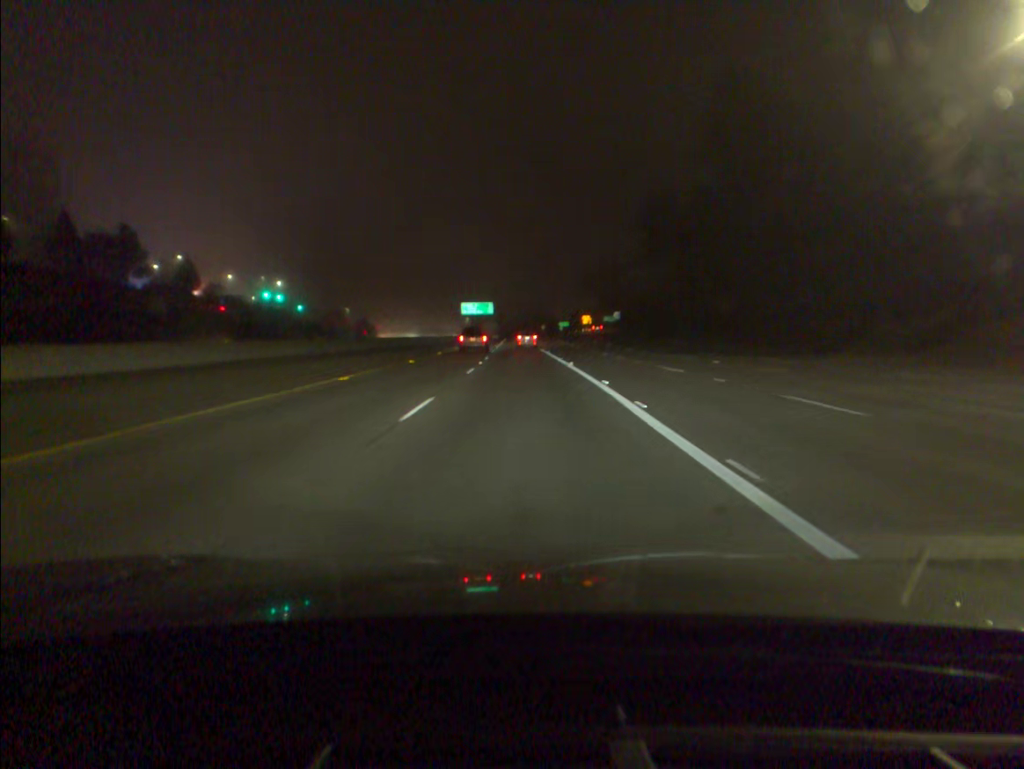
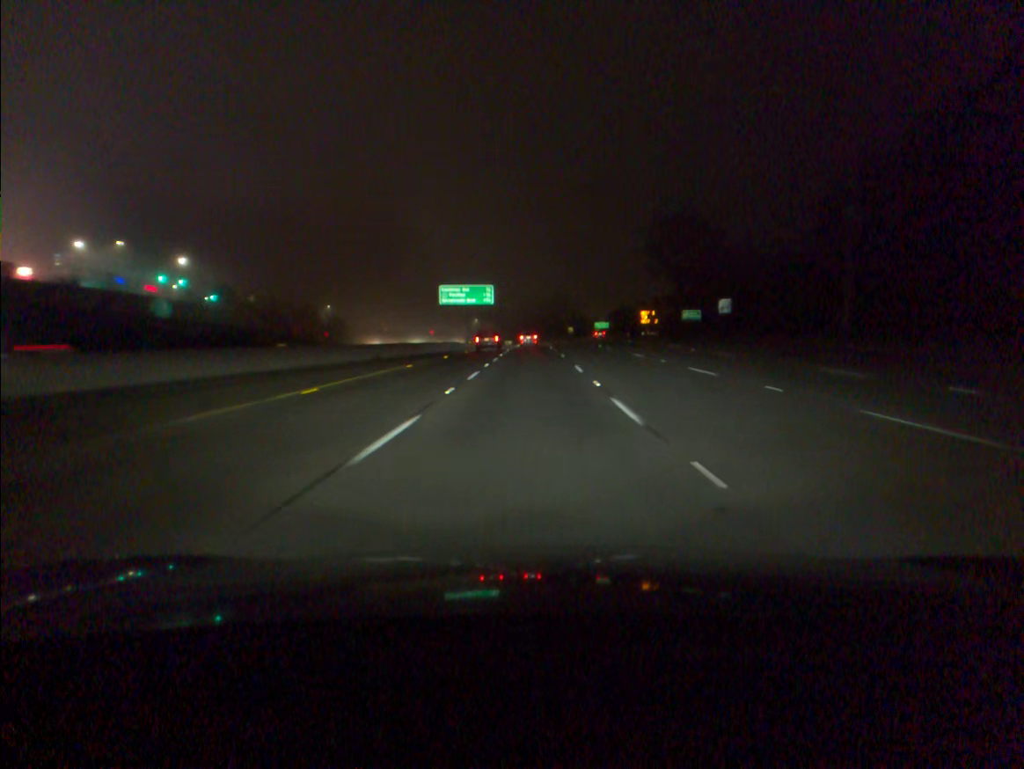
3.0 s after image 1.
(-1.1, +77.4) m; -1°
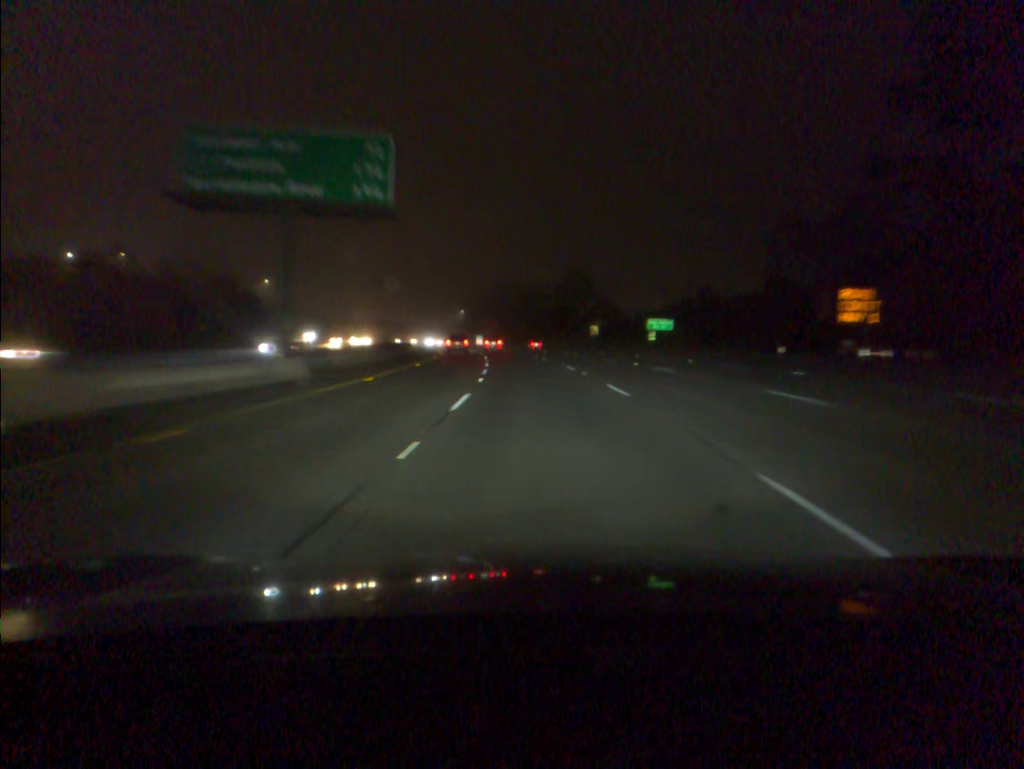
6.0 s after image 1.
(+0.1, +81.3) m; 0°
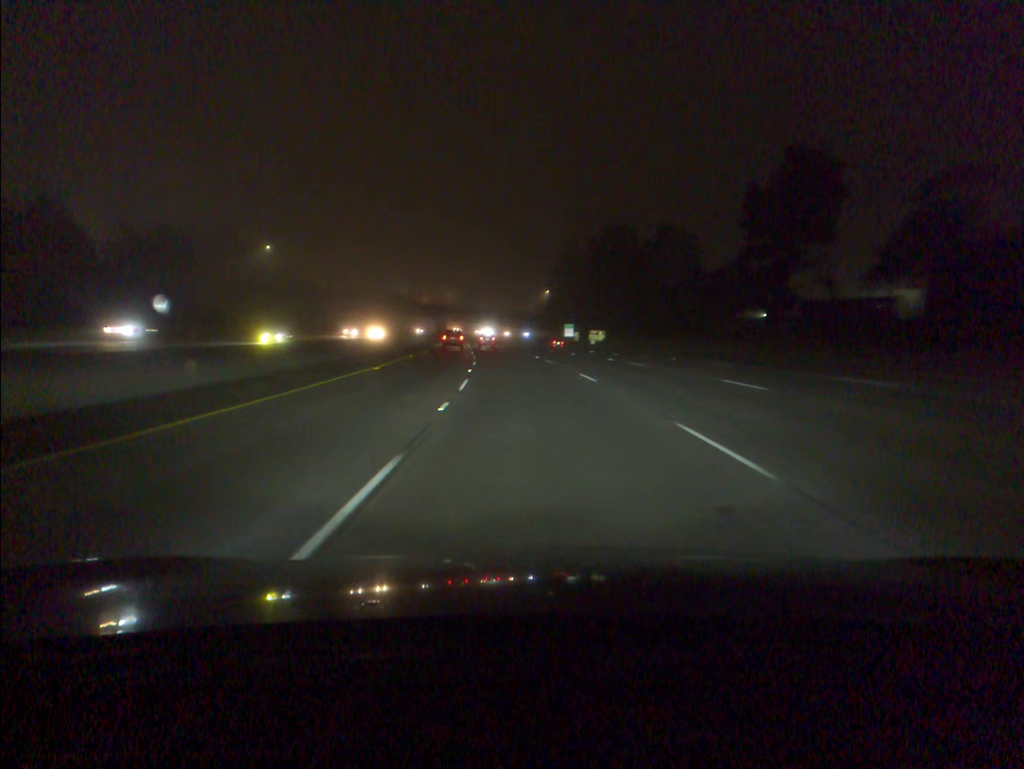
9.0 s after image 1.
(-4.1, +83.4) m; -7°
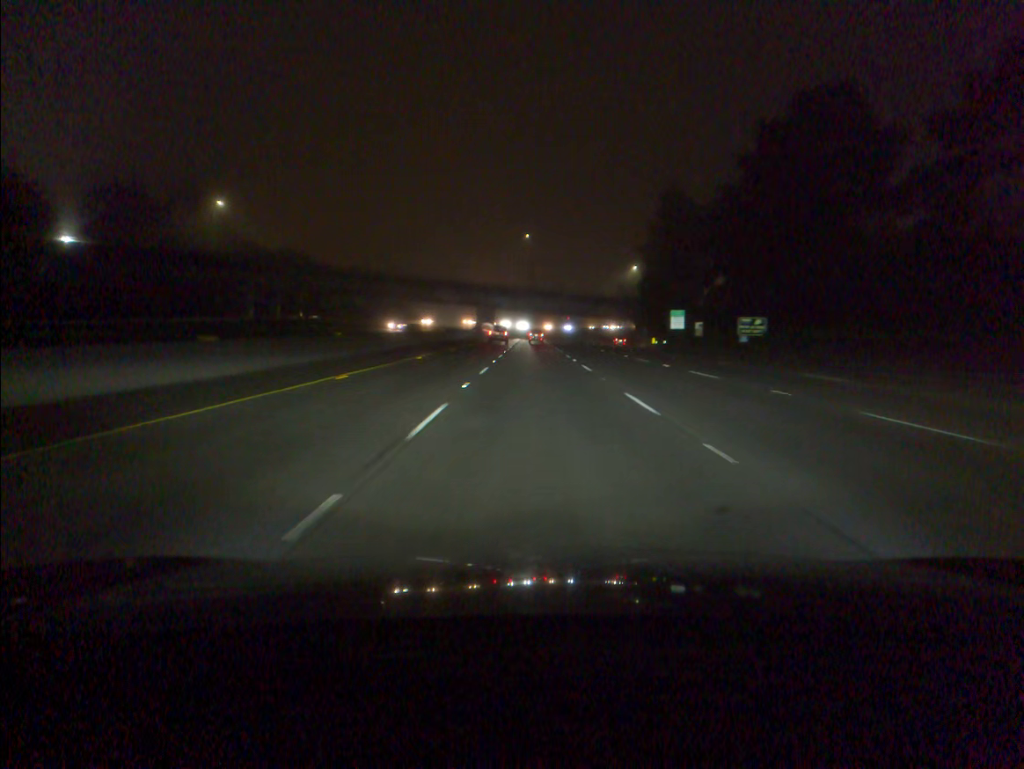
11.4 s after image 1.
(-3.2, +67.0) m; -5°
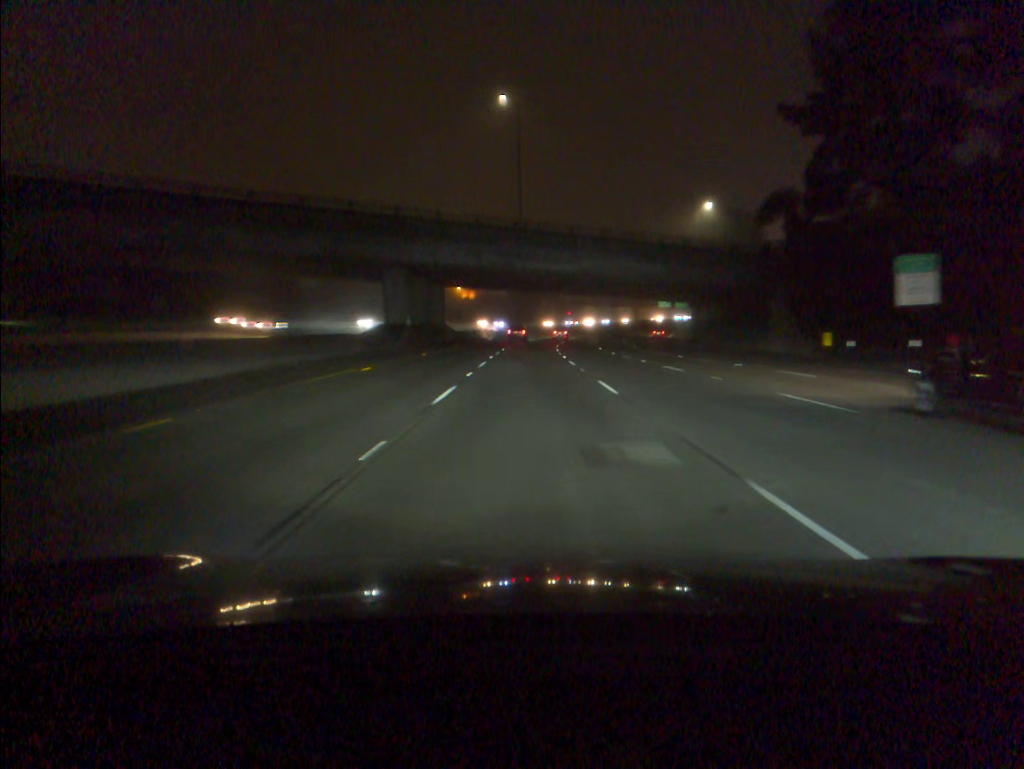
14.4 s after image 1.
(+0.3, +83.5) m; 0°
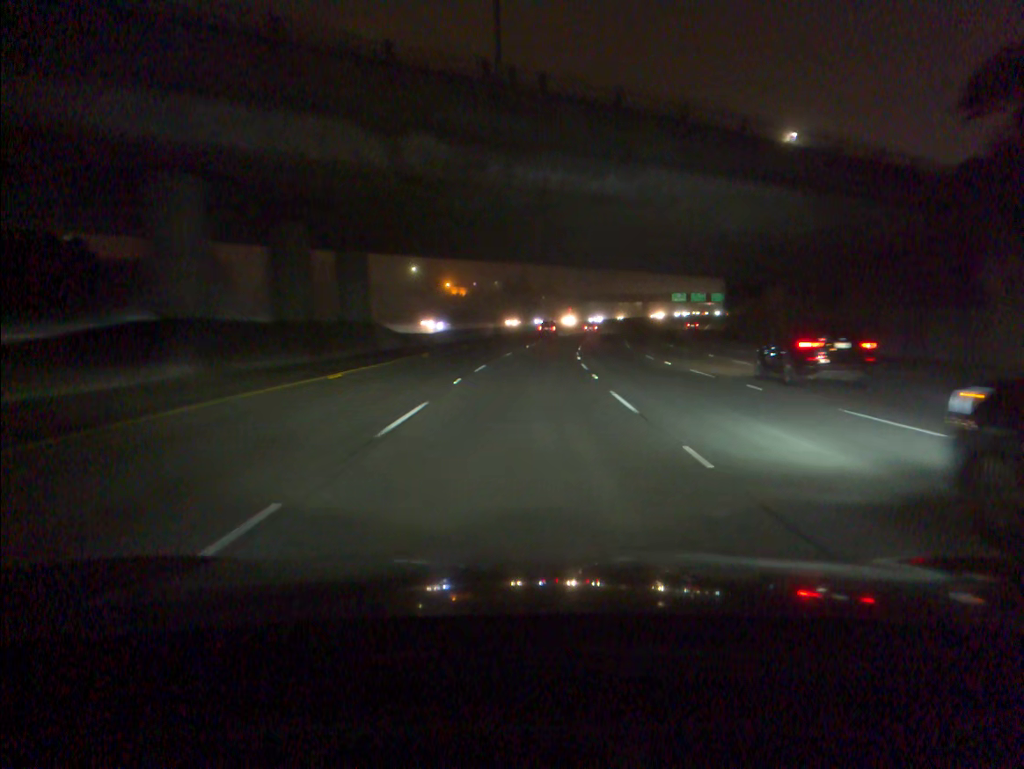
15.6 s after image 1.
(0.0, +33.2) m; 0°
